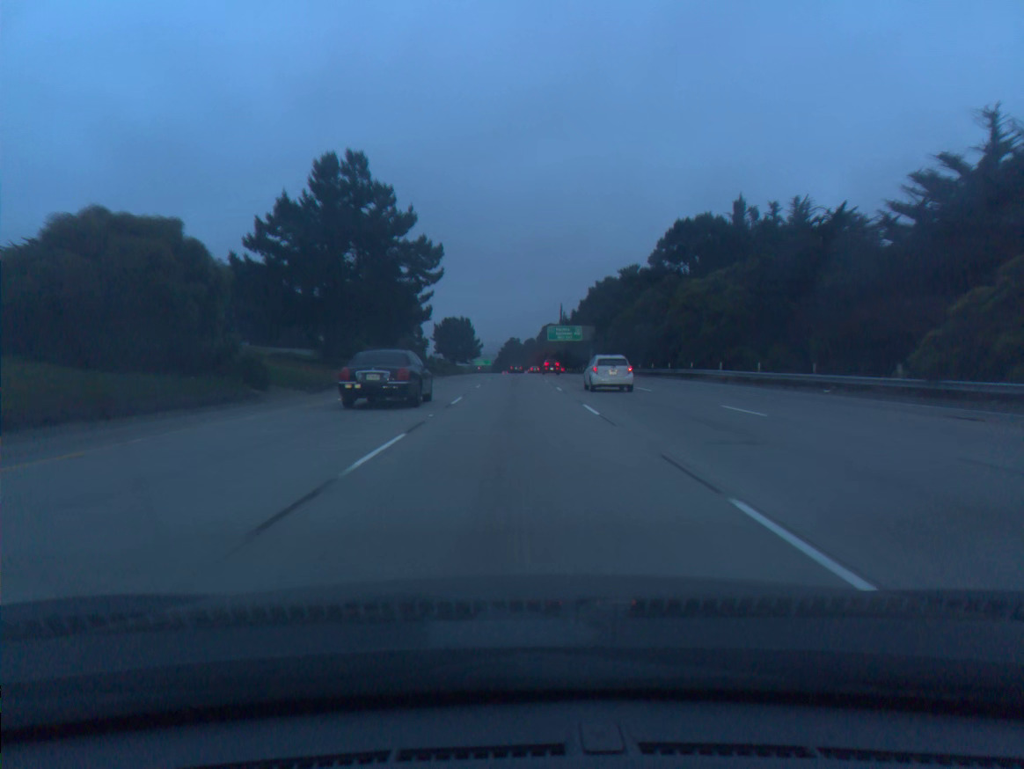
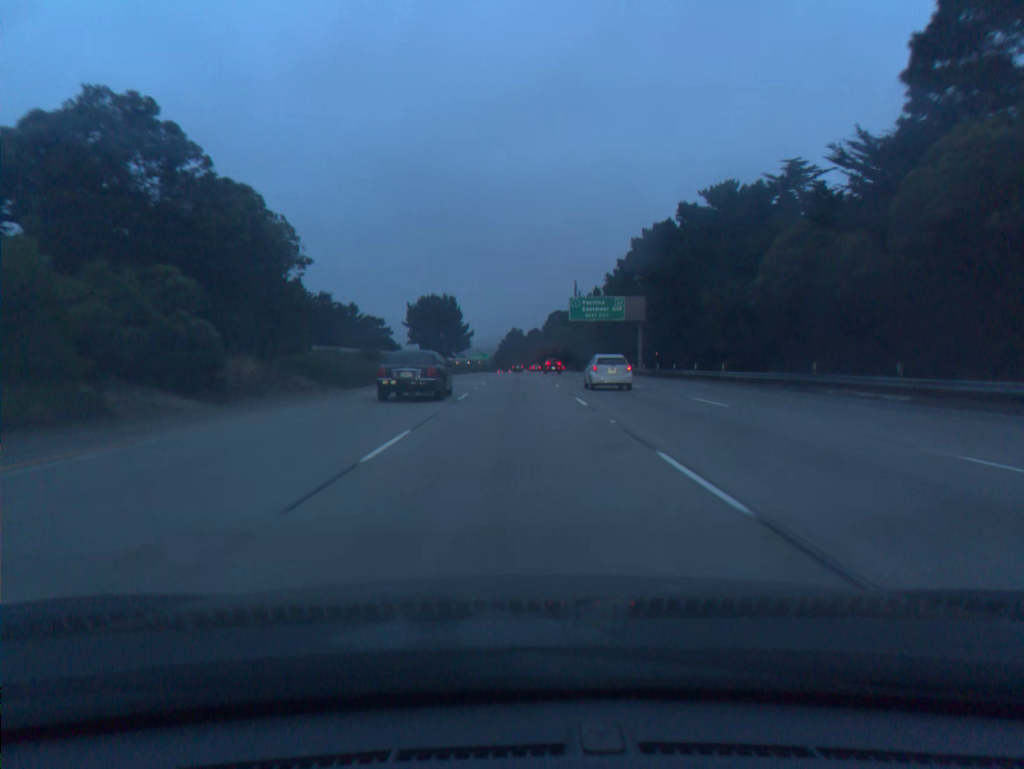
(-0.1, +55.1) m; 0°
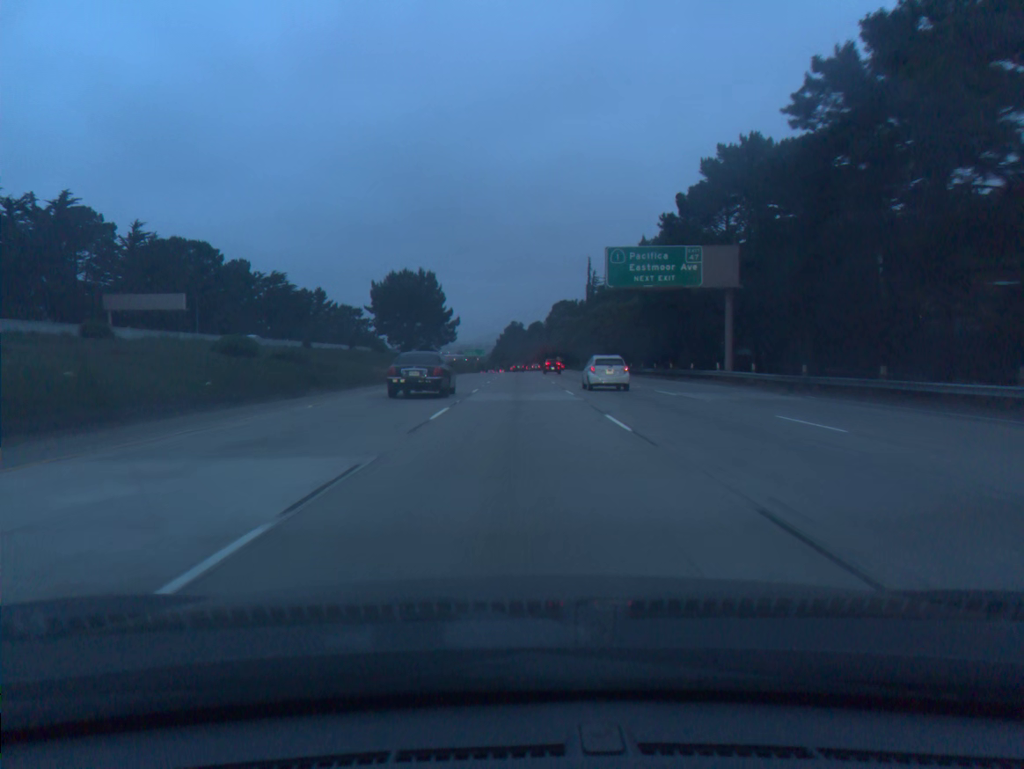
(0.0, +36.6) m; 0°
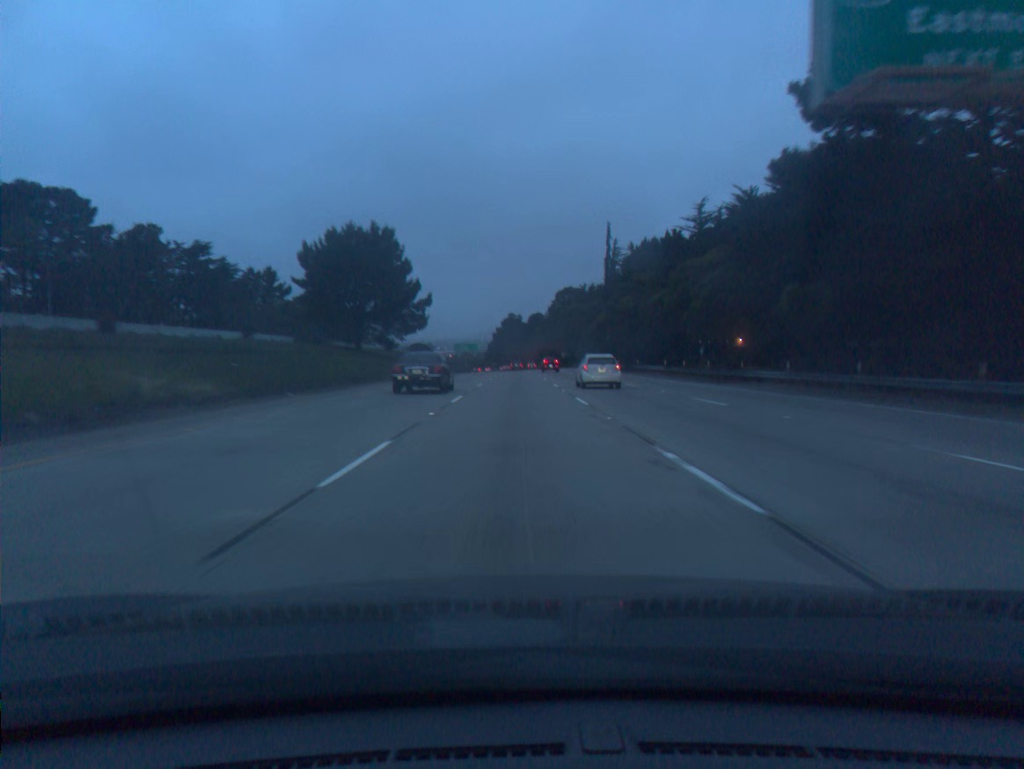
(+0.1, +36.5) m; 0°
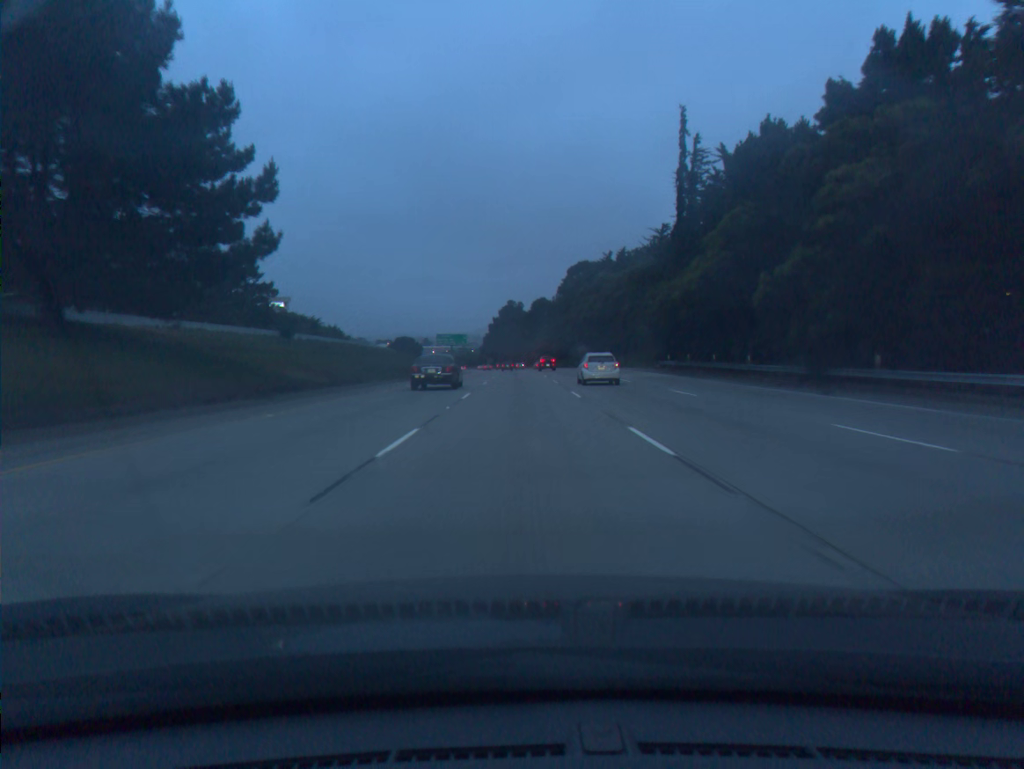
(-0.2, +54.7) m; 0°
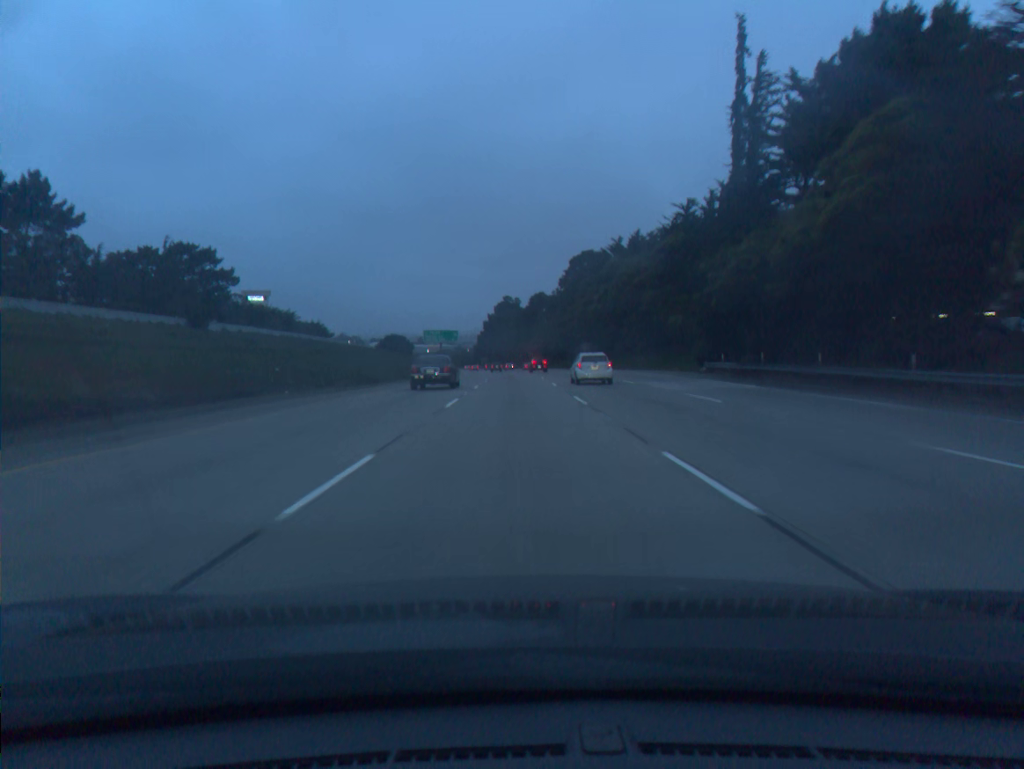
(0.0, +18.2) m; 0°
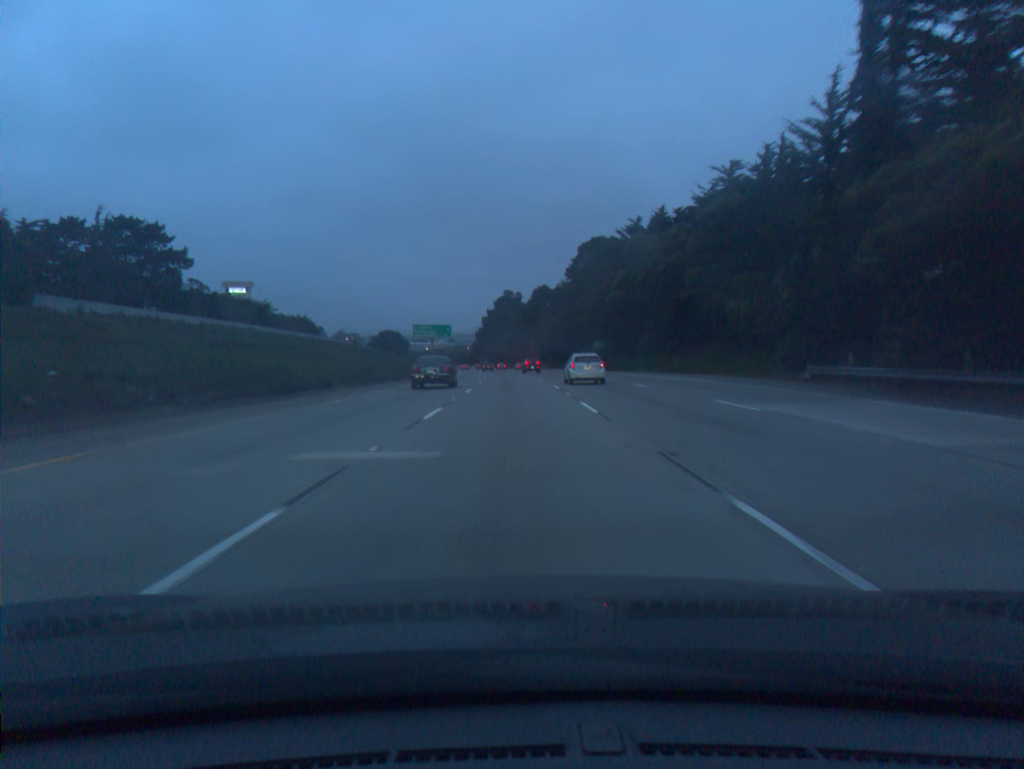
(0.0, +18.2) m; 0°
